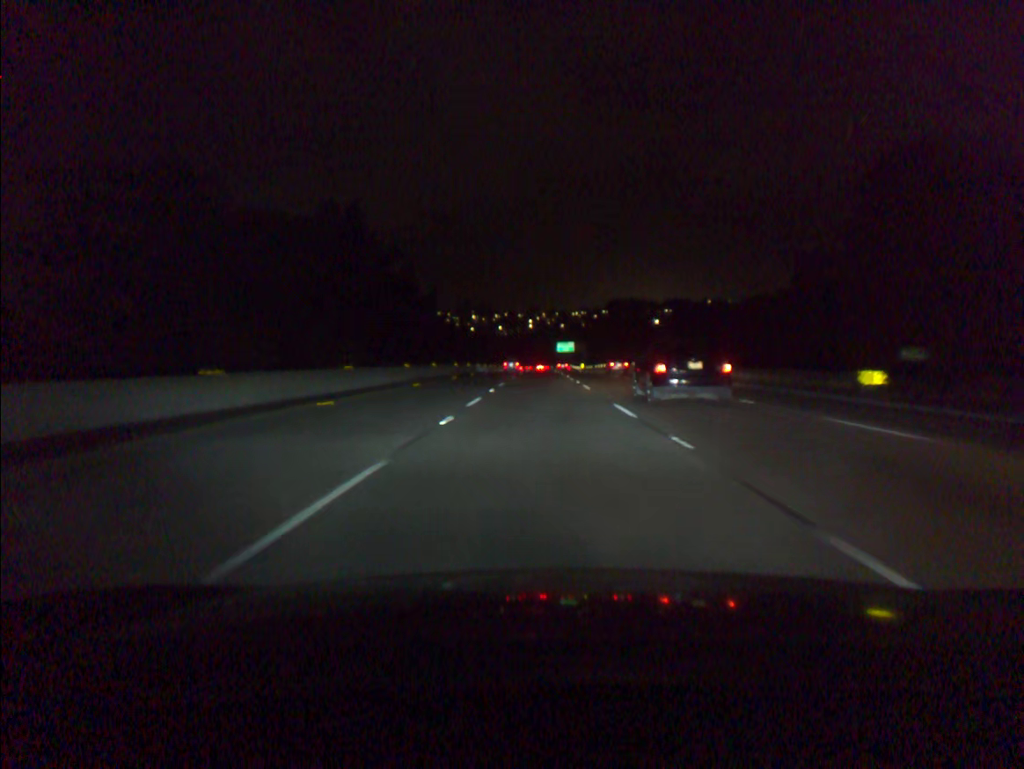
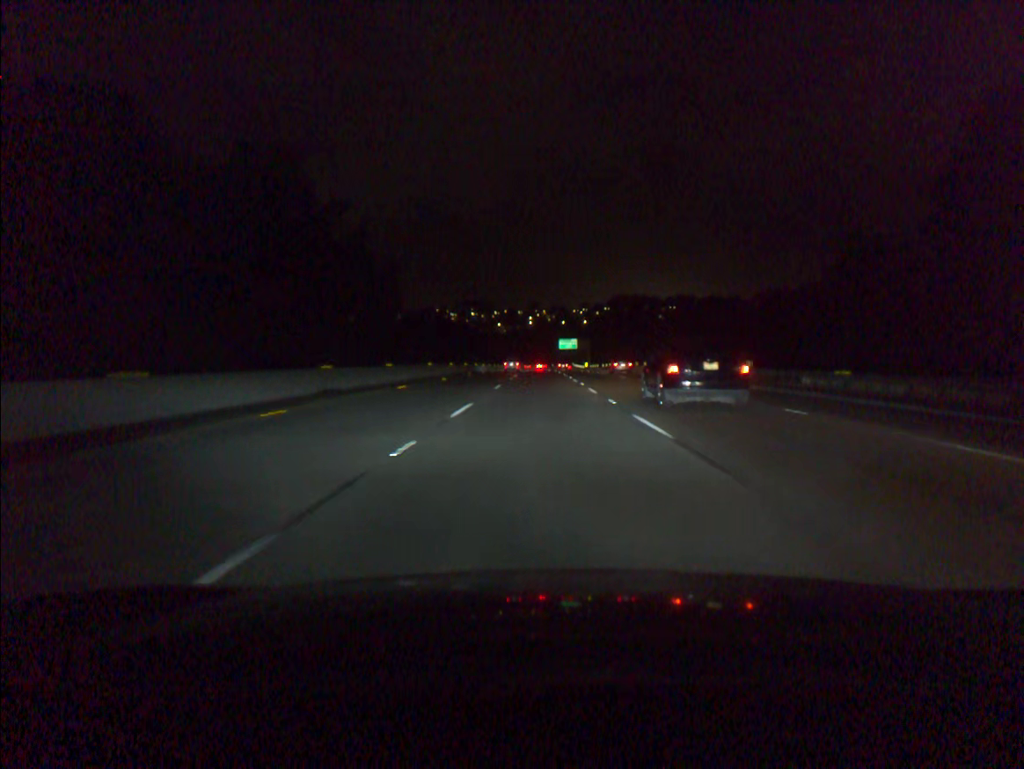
(0.0, +18.4) m; 0°
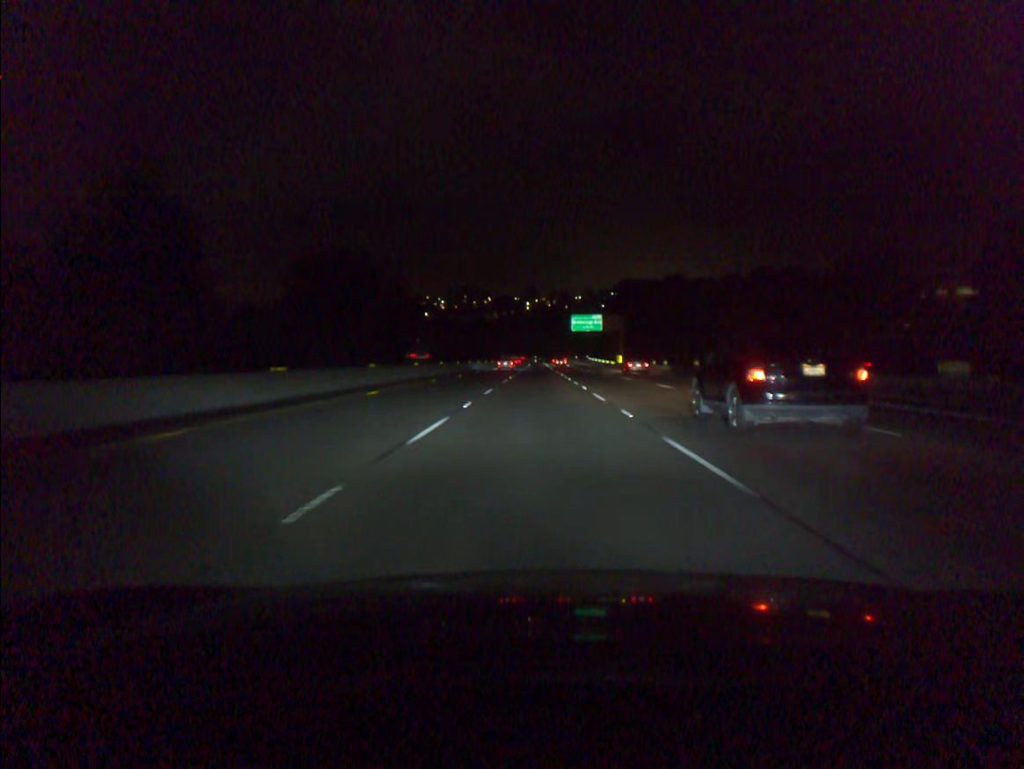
(+0.2, +92.2) m; 0°
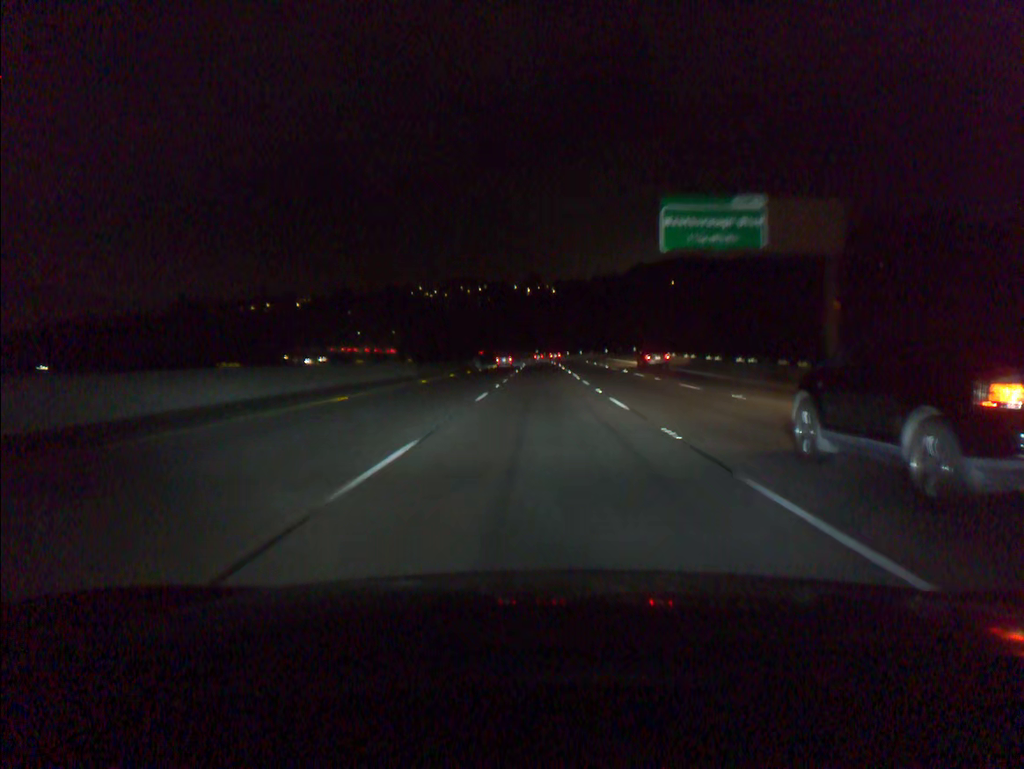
(-0.2, +92.2) m; 0°
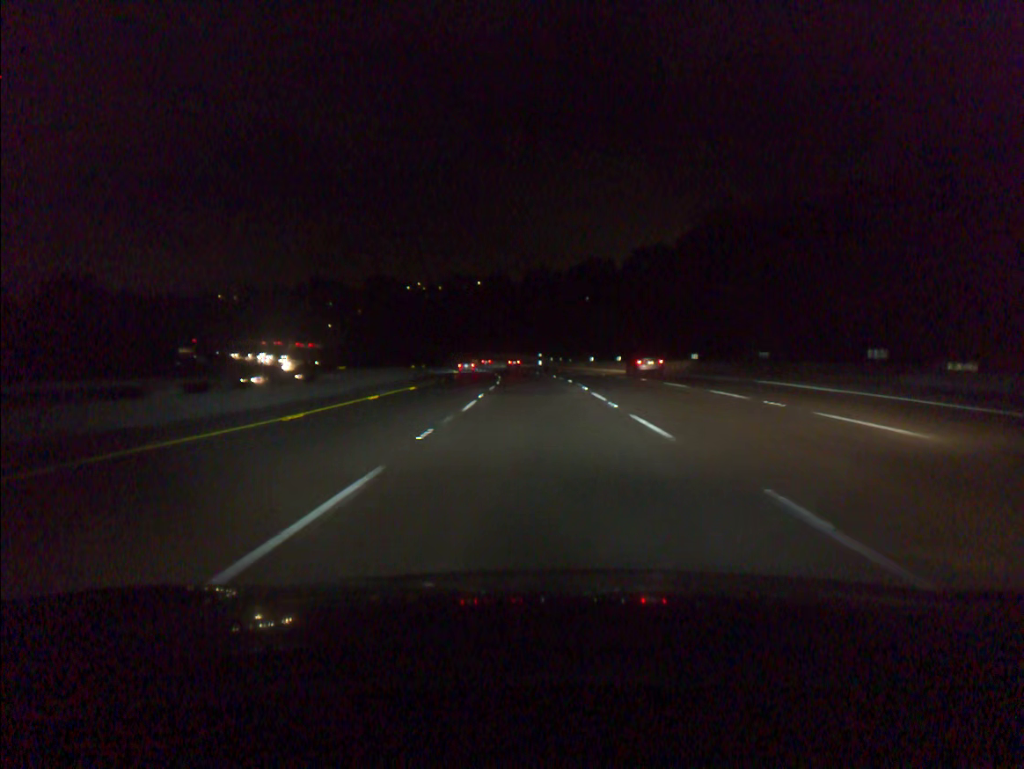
(+0.1, +73.4) m; 0°
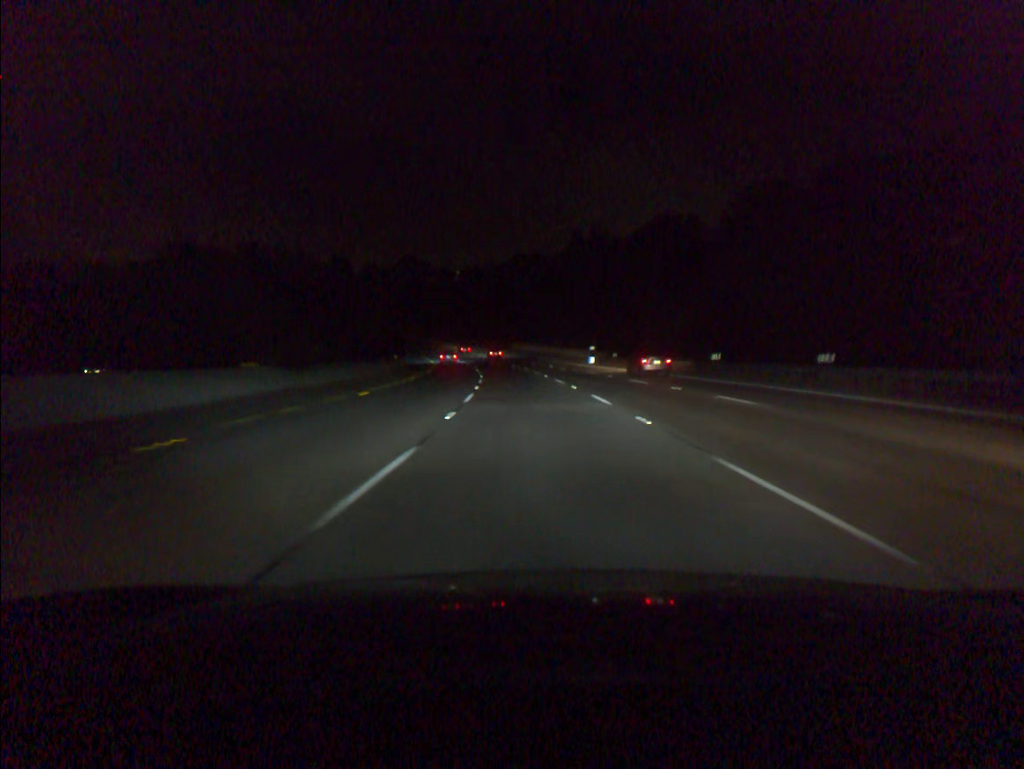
(-1.3, +54.8) m; -3°
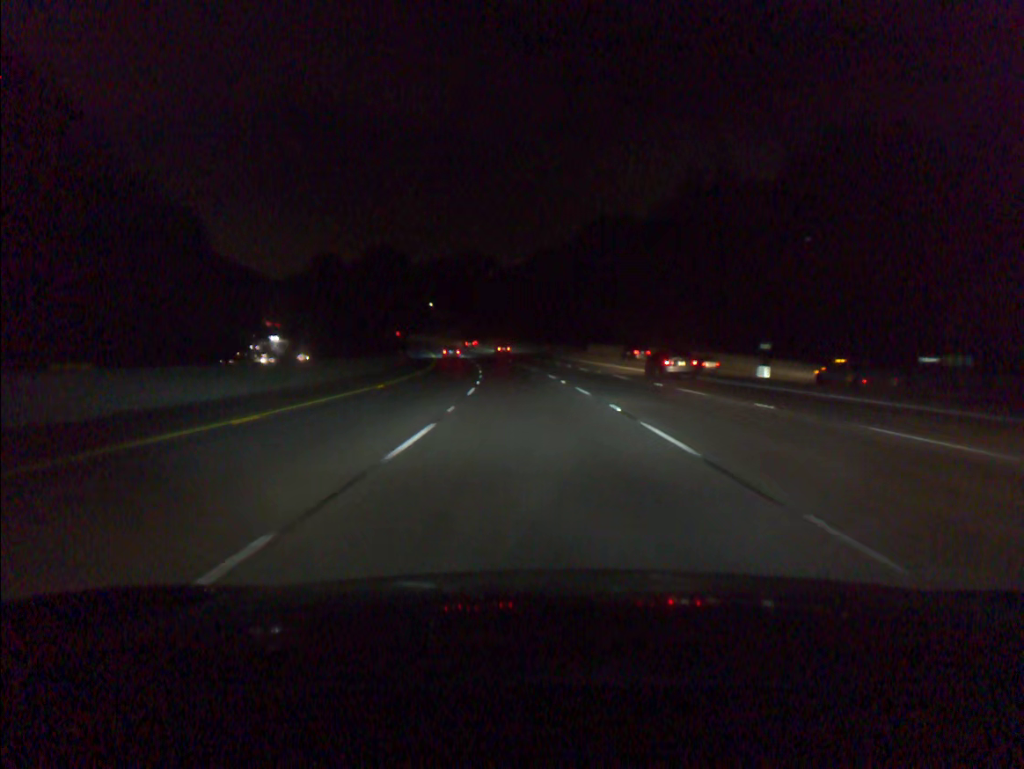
(-2.5, +54.6) m; -5°
